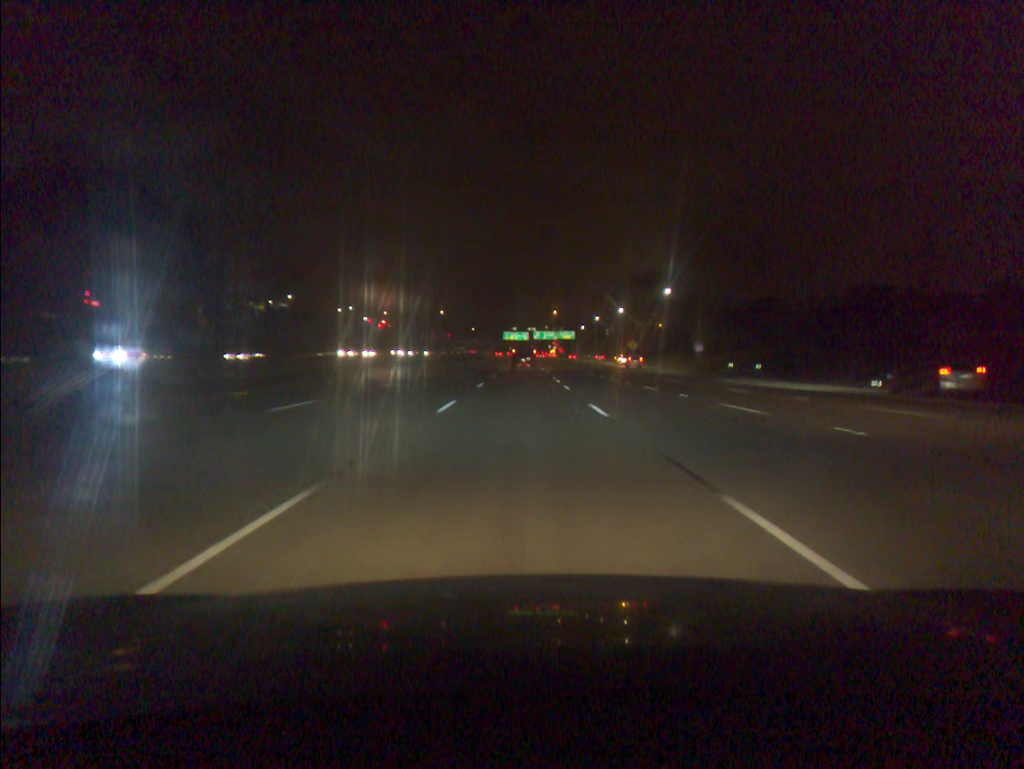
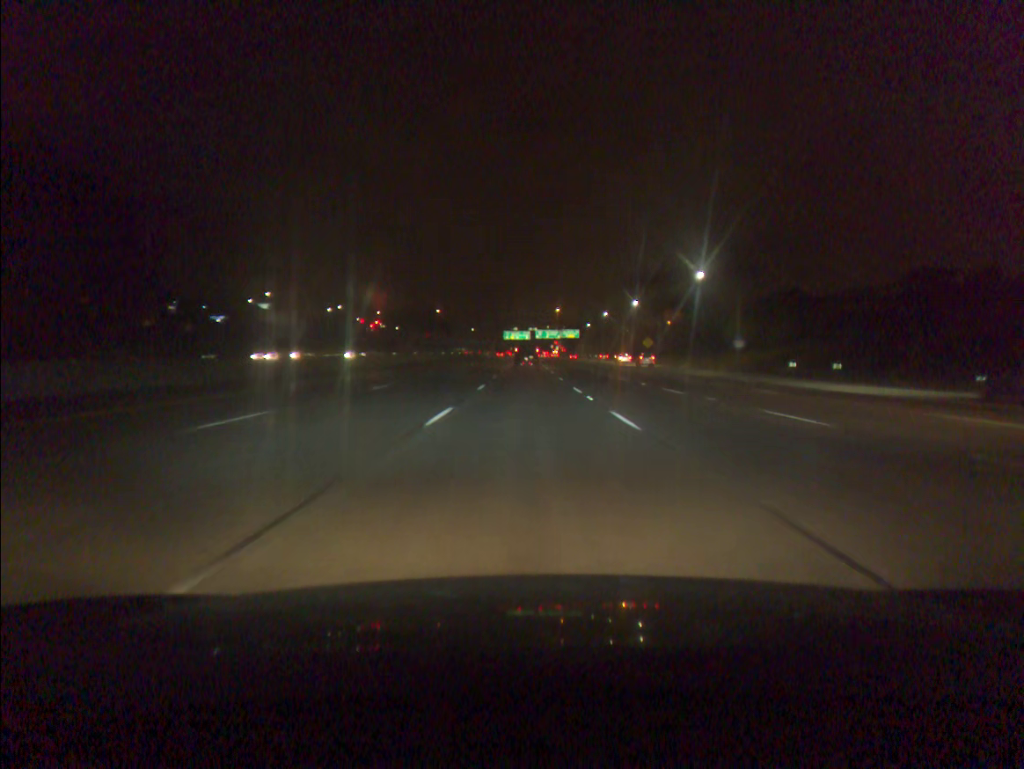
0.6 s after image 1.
(0.0, +17.9) m; 0°
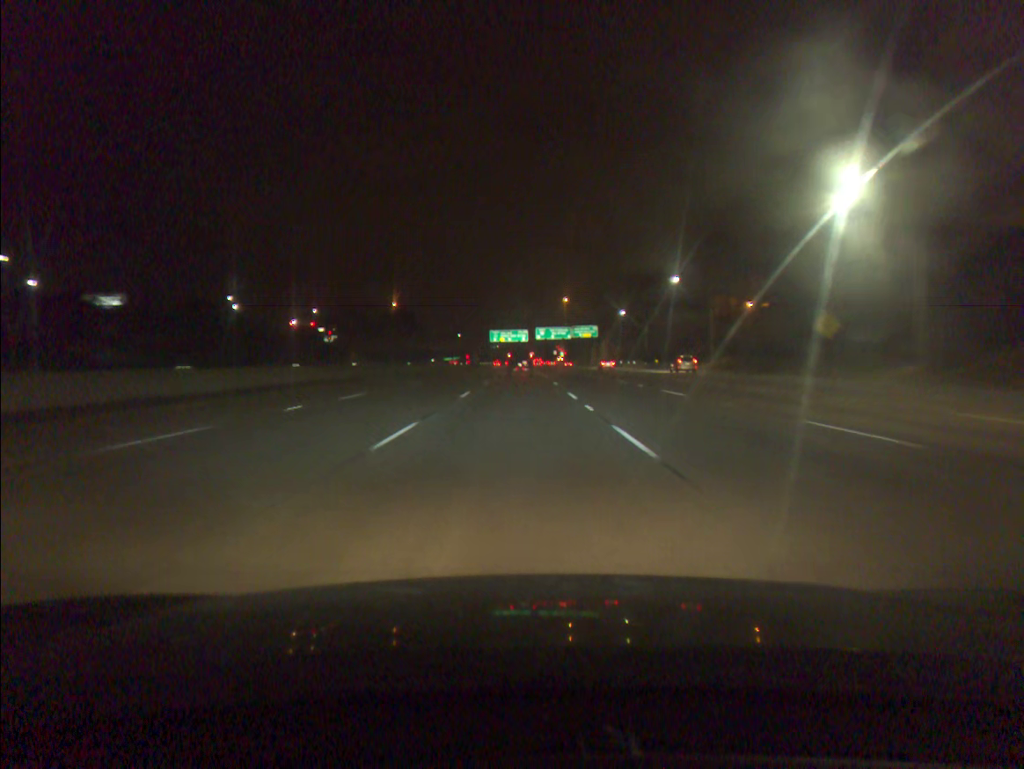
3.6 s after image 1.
(+1.0, +88.8) m; 0°
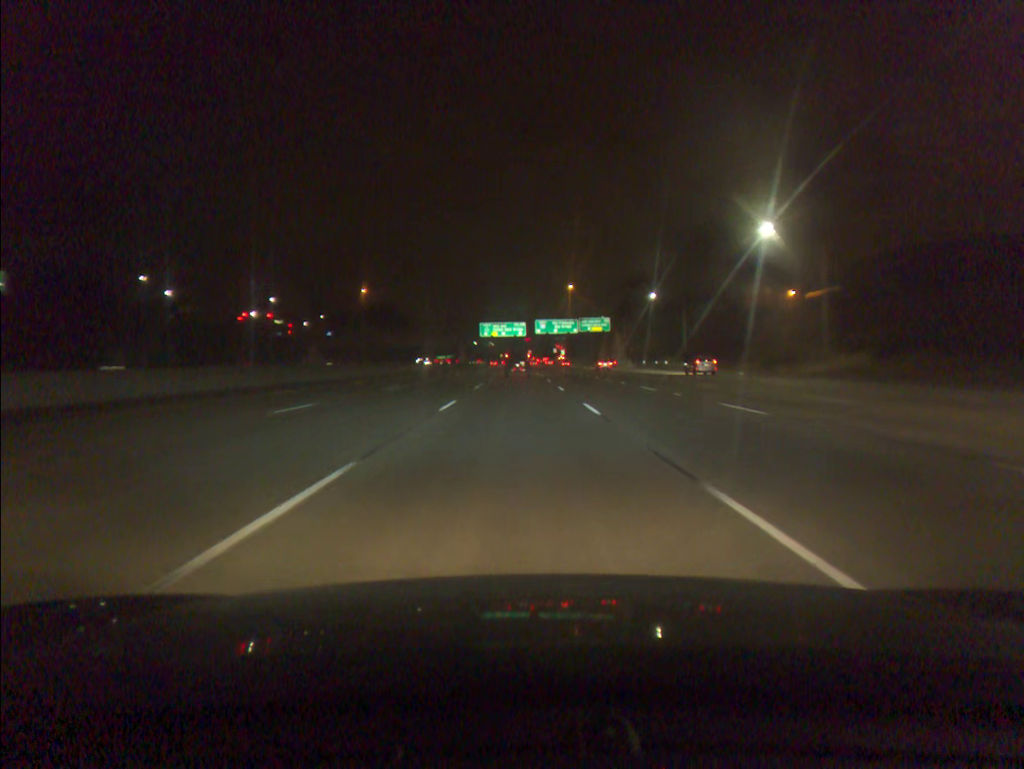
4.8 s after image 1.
(0.0, +35.1) m; 0°
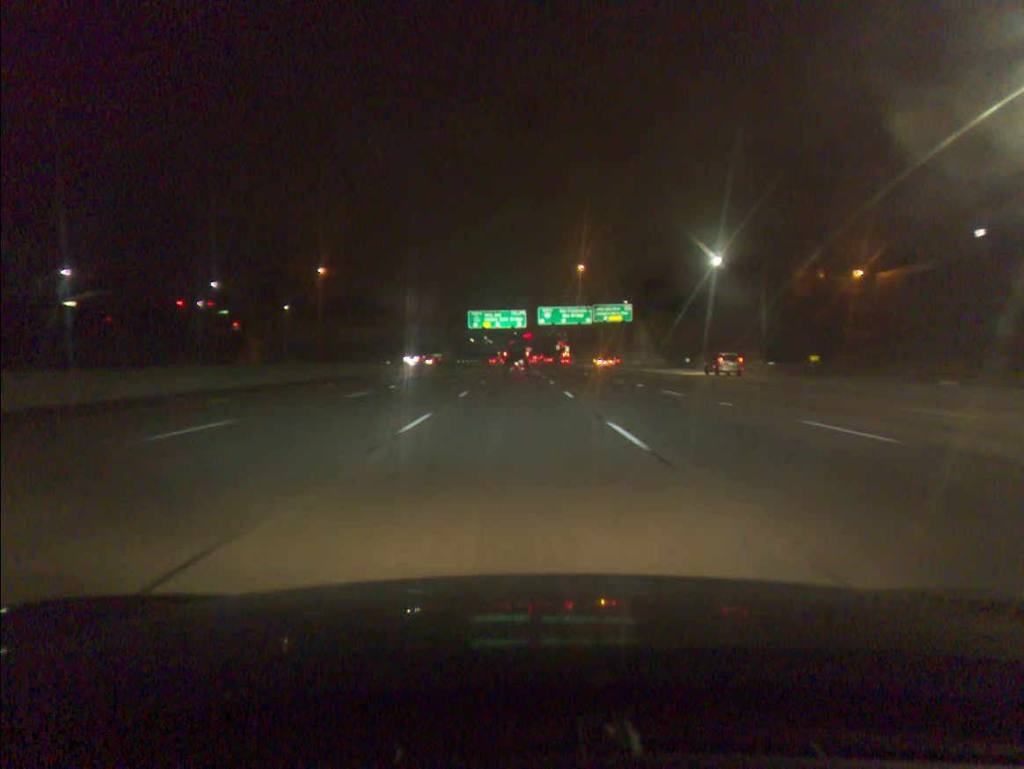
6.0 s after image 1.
(0.0, +34.8) m; 0°
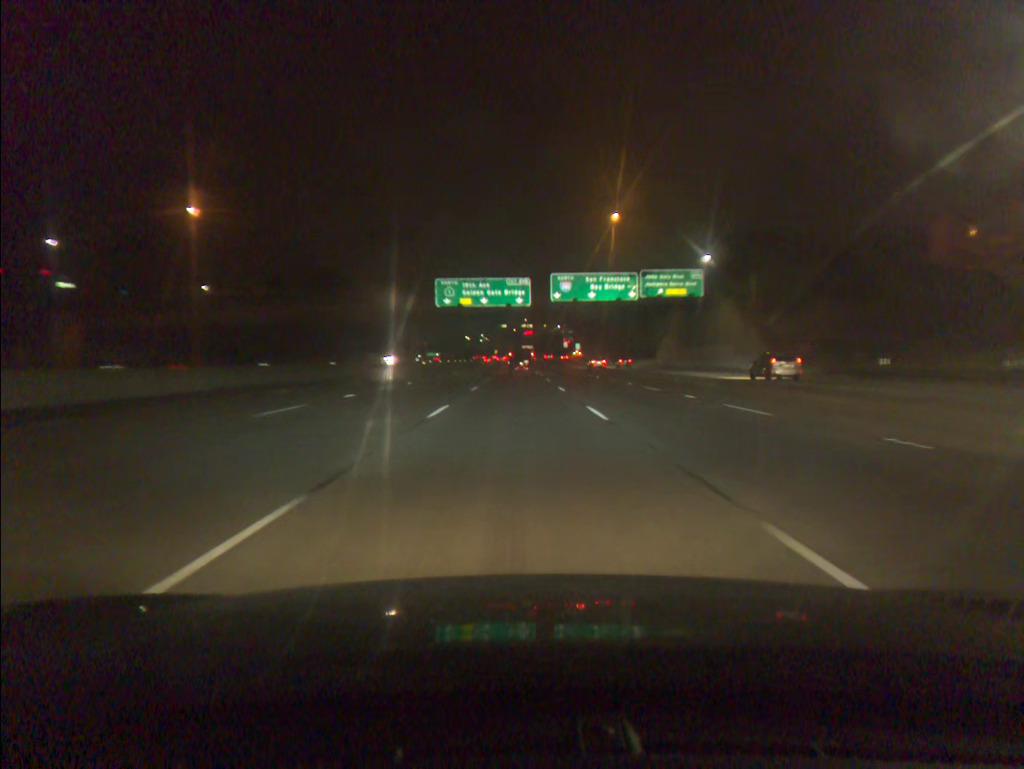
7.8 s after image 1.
(-0.1, +52.0) m; 0°
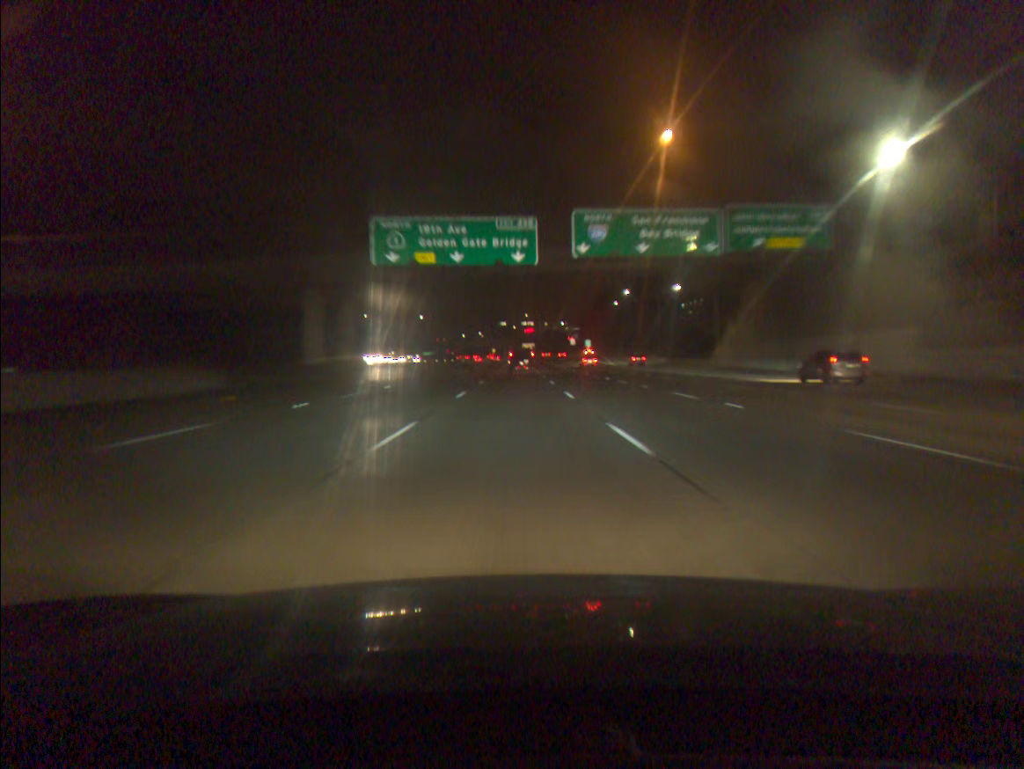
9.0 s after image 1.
(+0.1, +34.5) m; 0°
